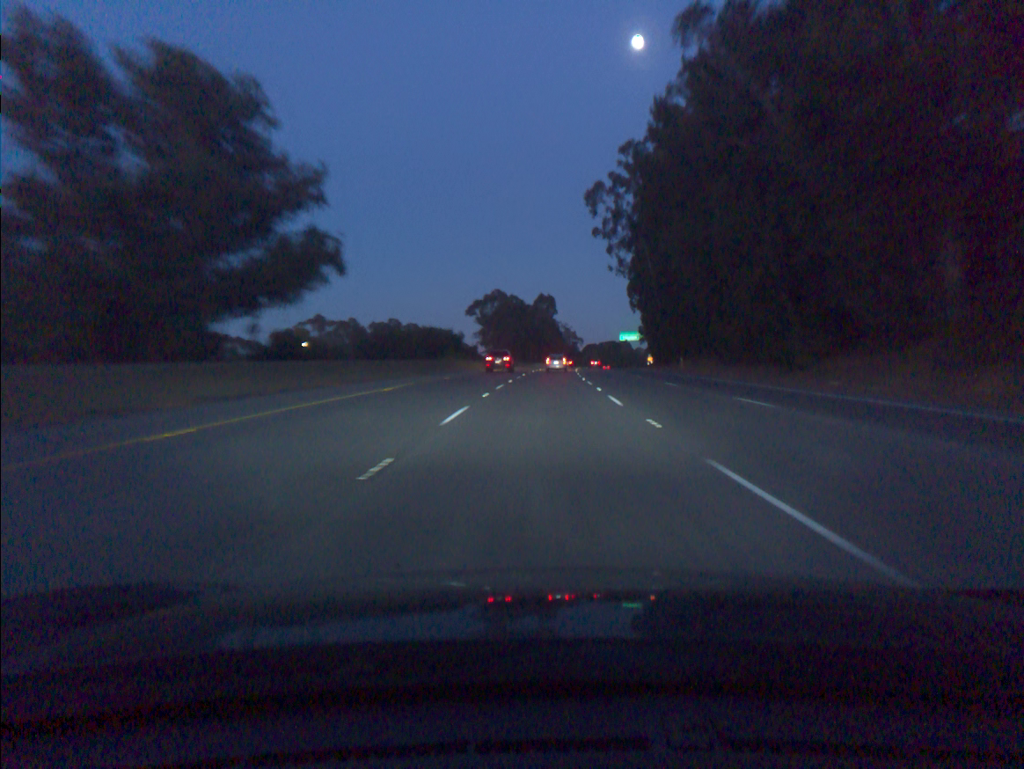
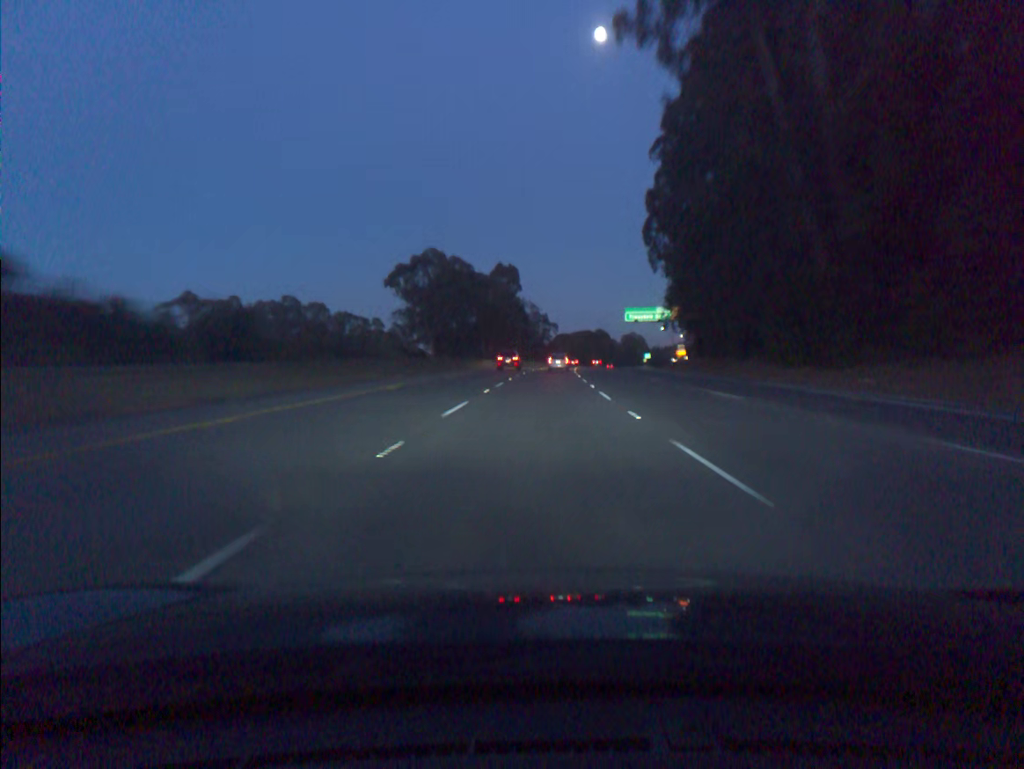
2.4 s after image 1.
(+1.9, +70.7) m; +3°
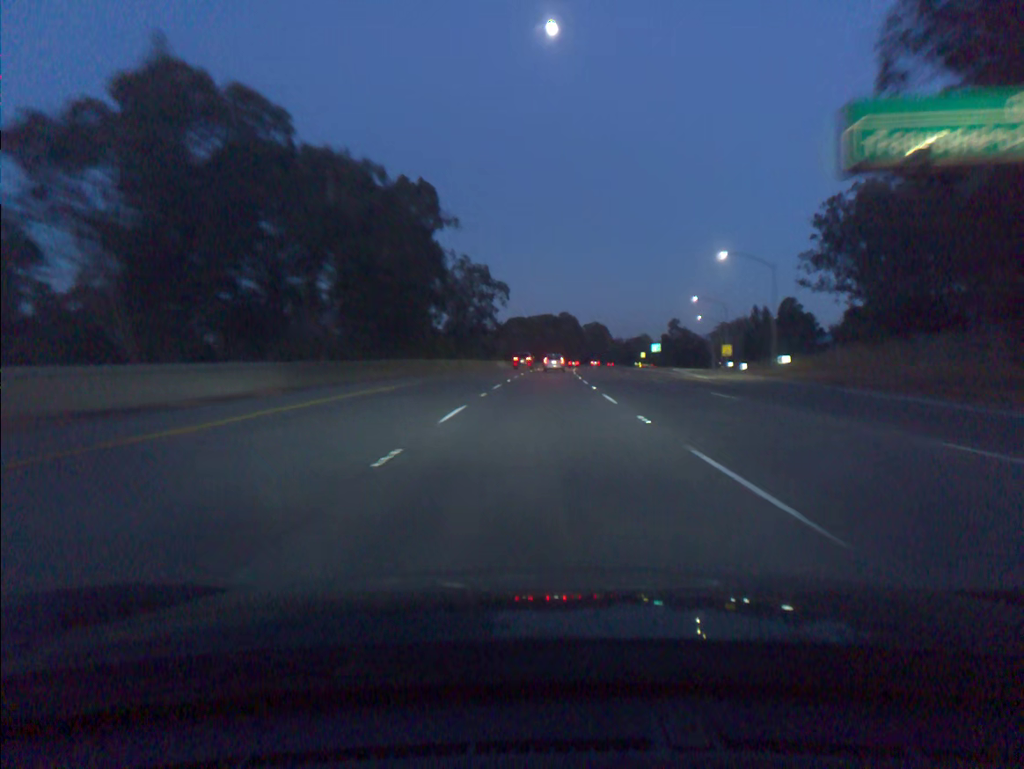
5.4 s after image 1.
(+2.6, +88.6) m; +4°
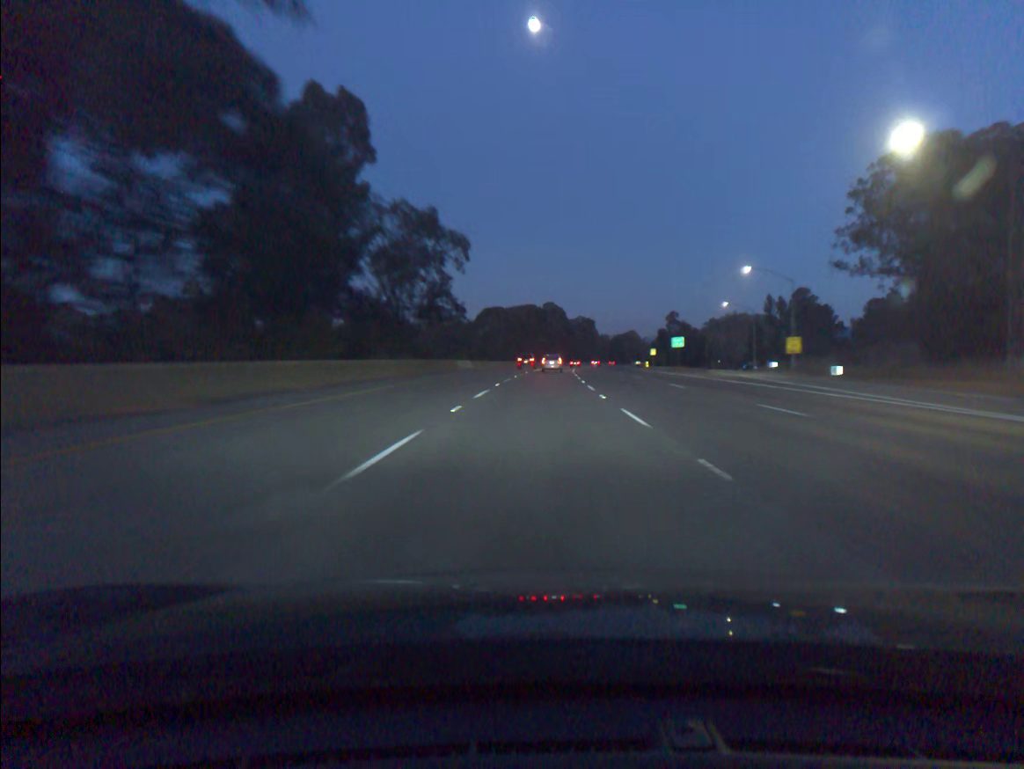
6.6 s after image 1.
(+0.5, +35.6) m; +1°
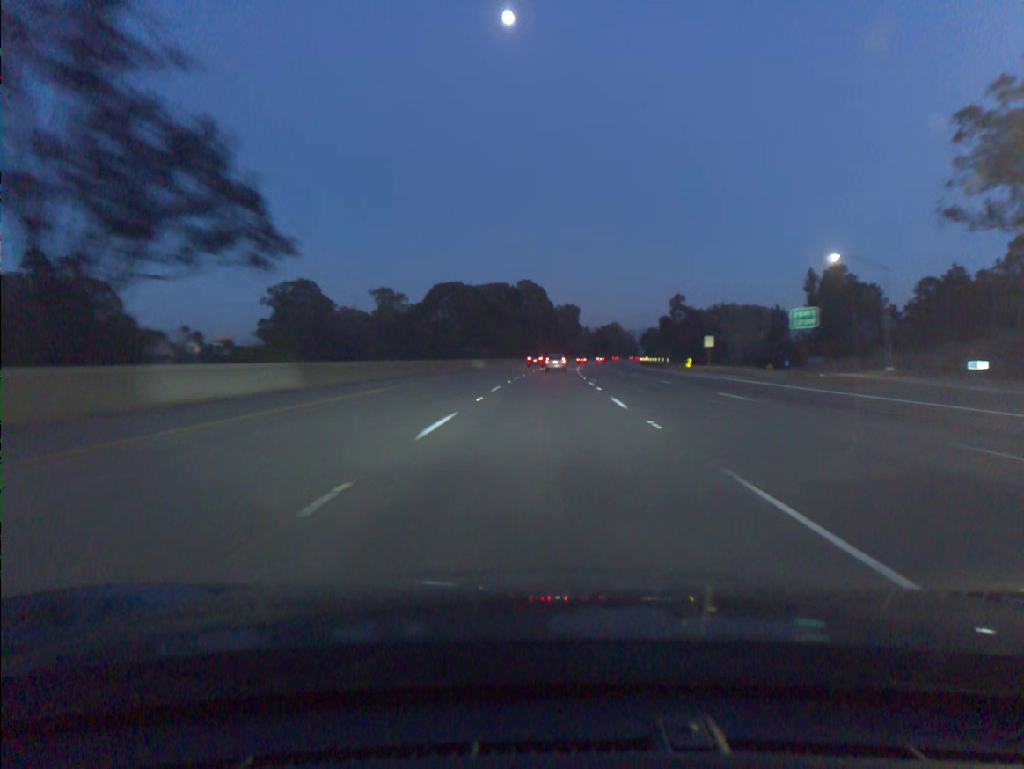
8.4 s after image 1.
(+0.8, +53.7) m; +2°
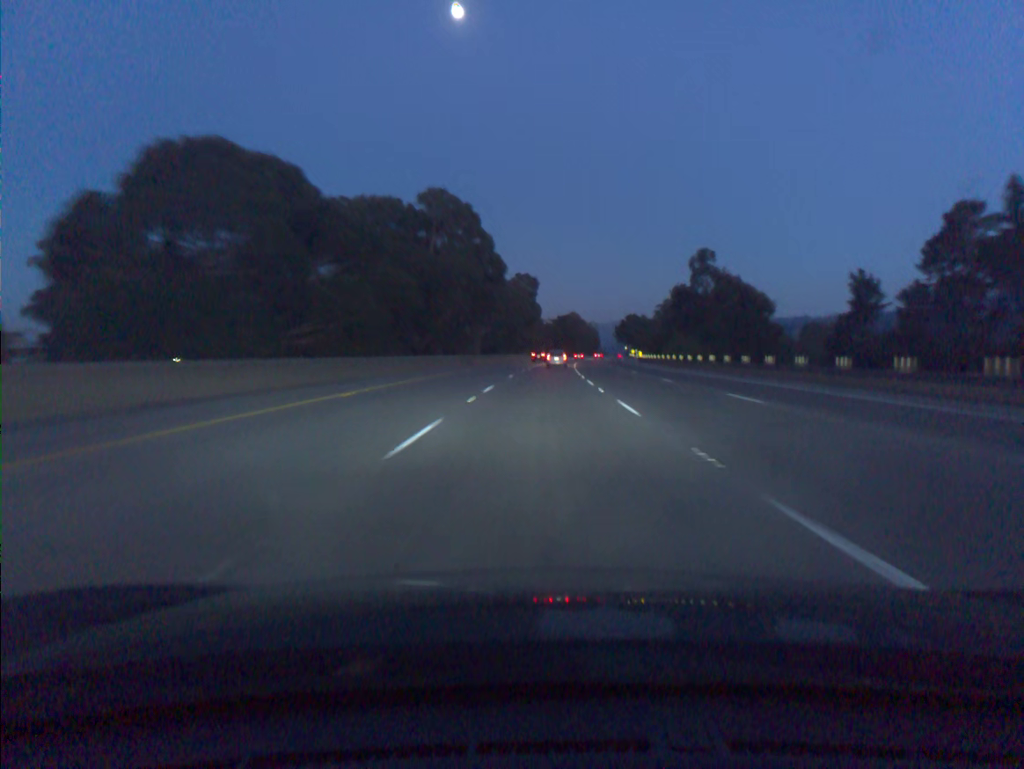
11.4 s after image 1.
(+2.8, +90.1) m; +4°
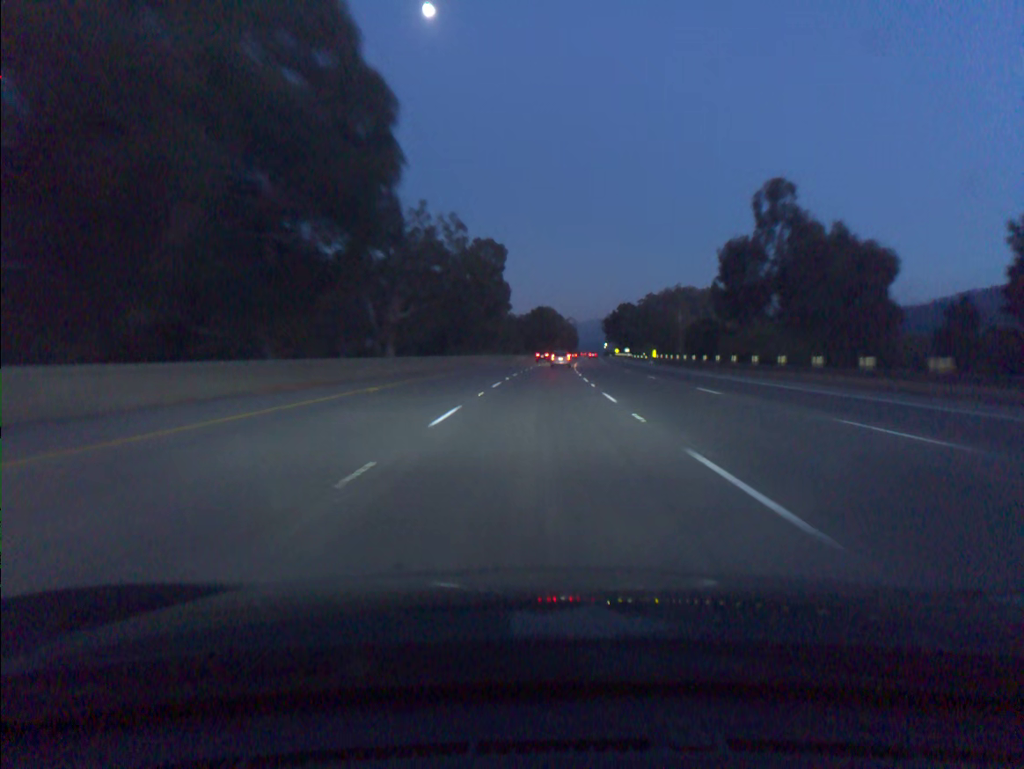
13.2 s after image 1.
(+0.9, +54.3) m; +2°
